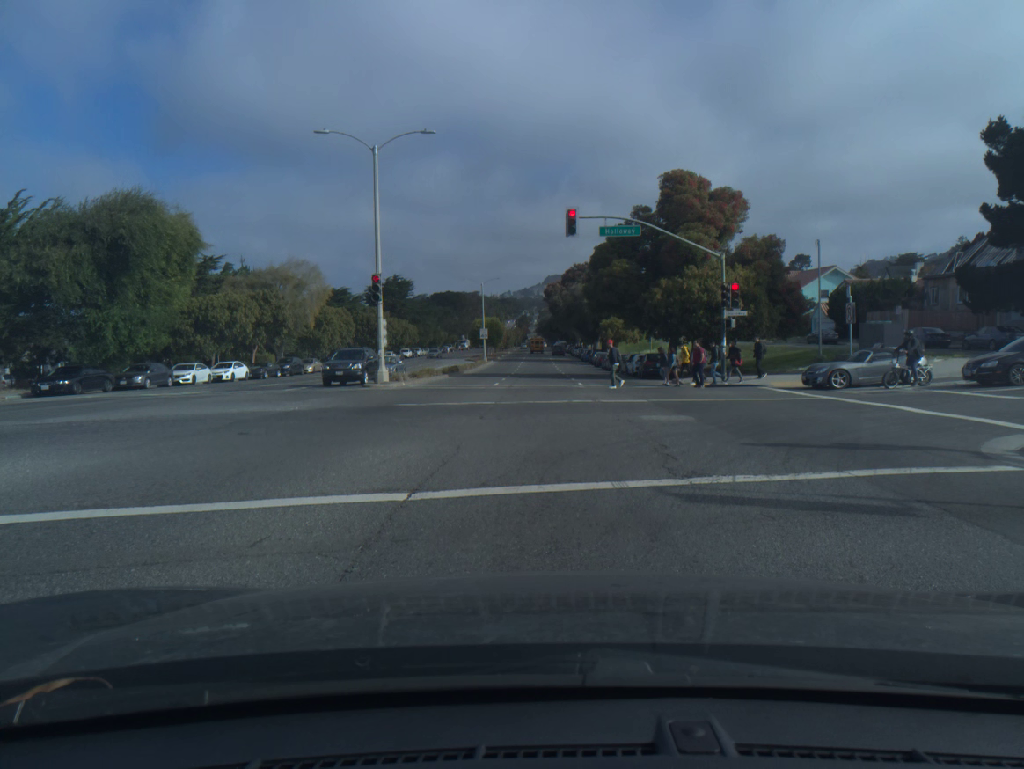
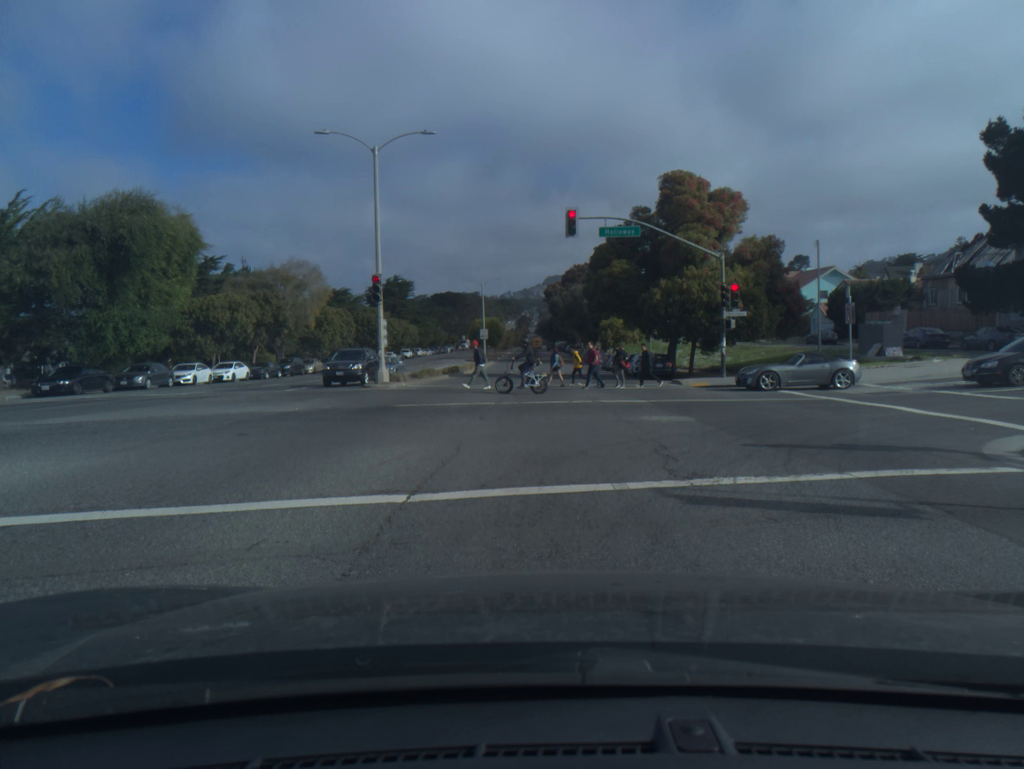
(0.0, 0.0) m; 0°
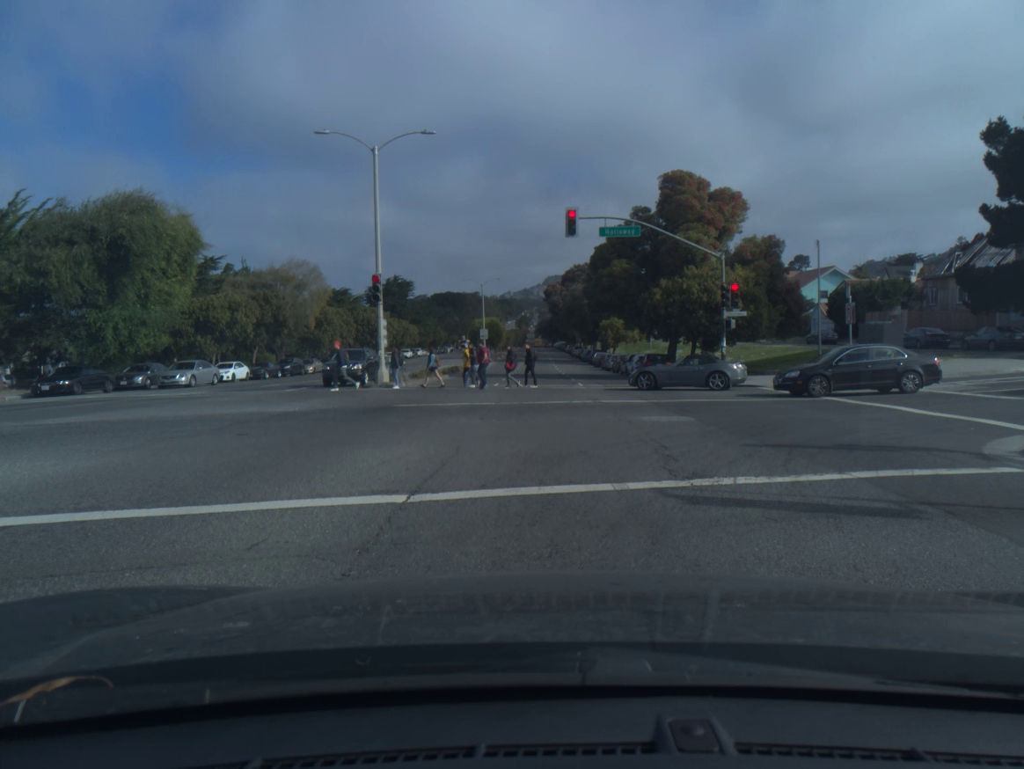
(0.0, 0.0) m; 0°
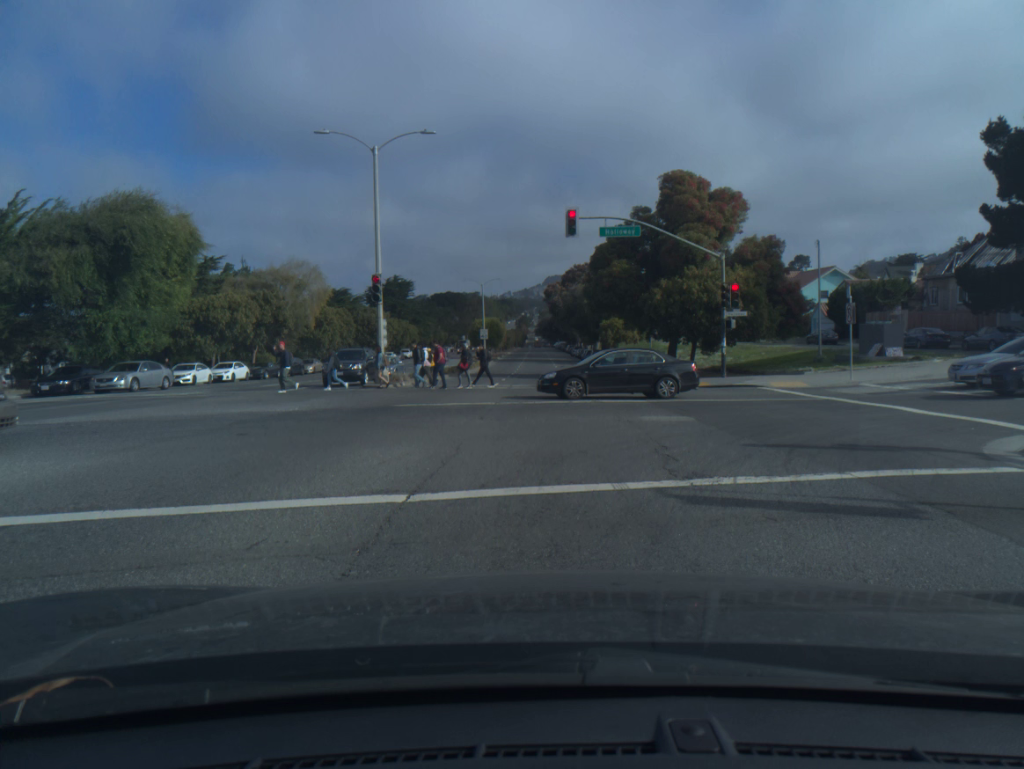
(0.0, 0.0) m; 0°
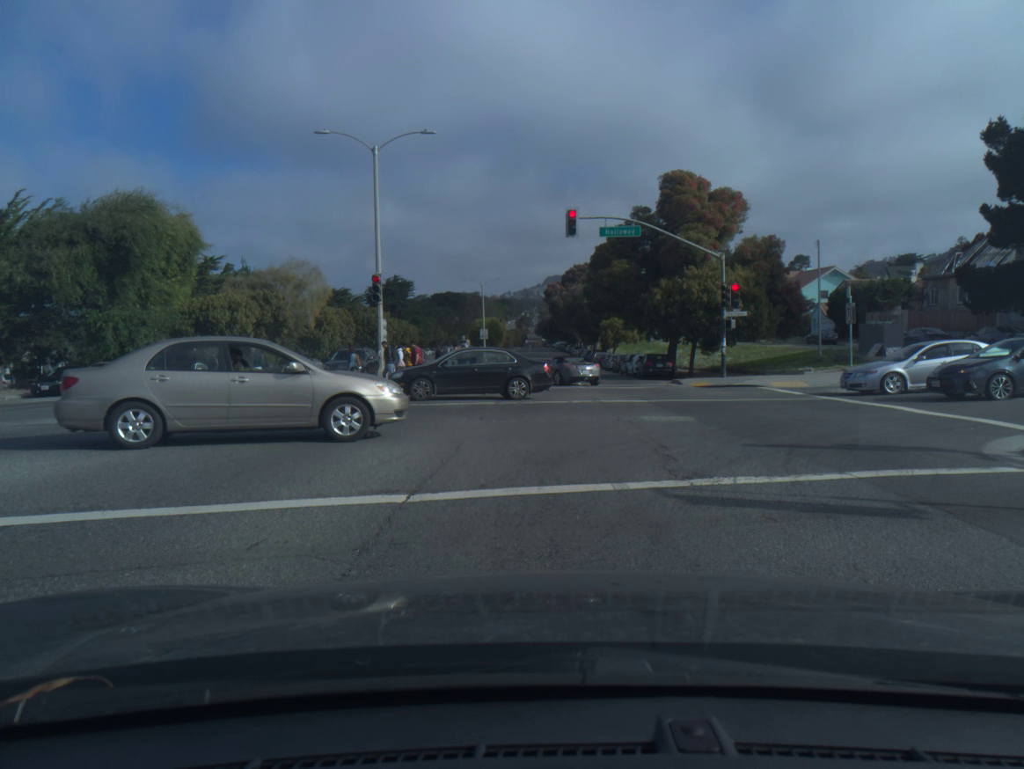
(0.0, 0.0) m; 0°
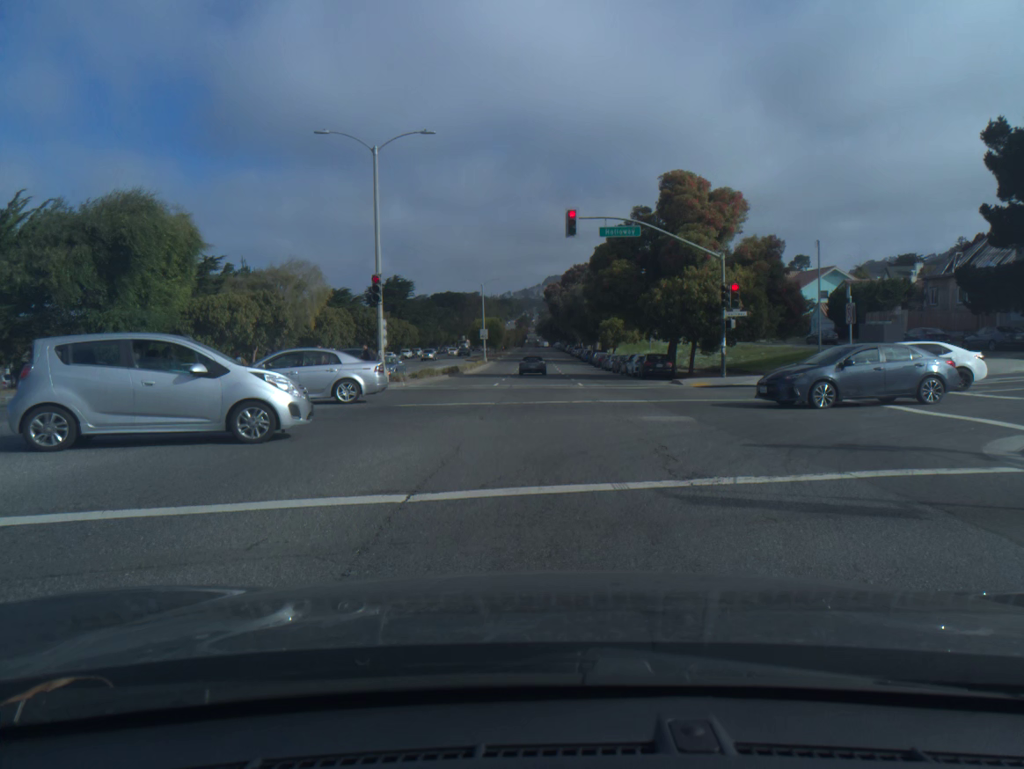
(0.0, 0.0) m; 0°
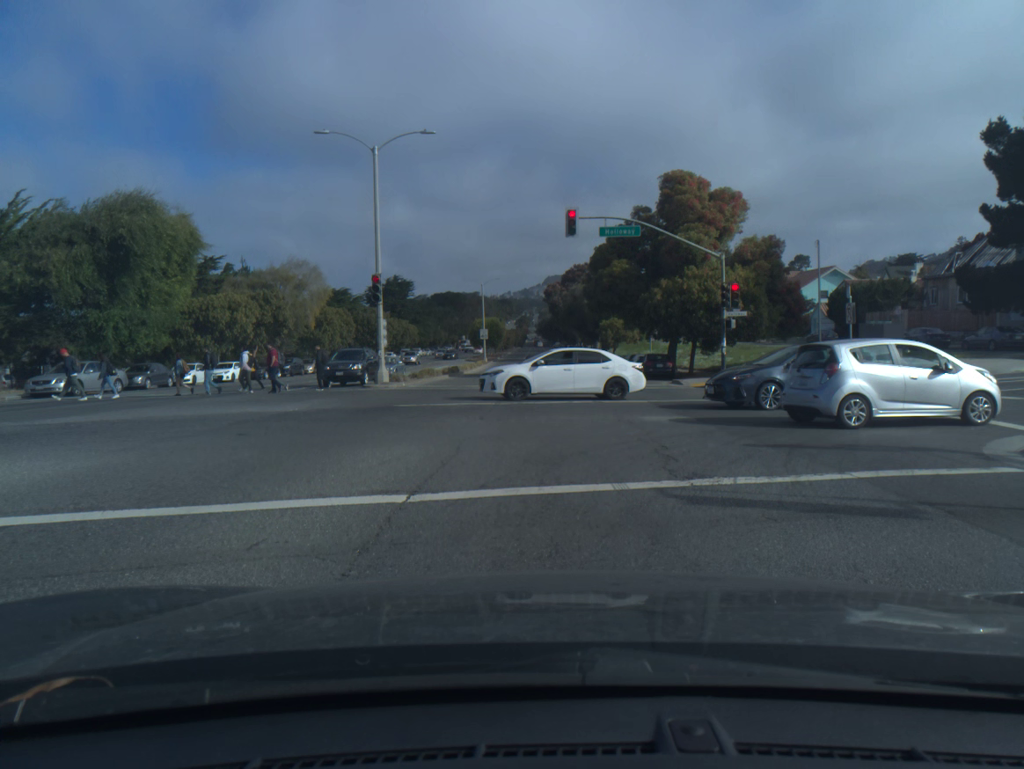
(0.0, 0.0) m; 0°
